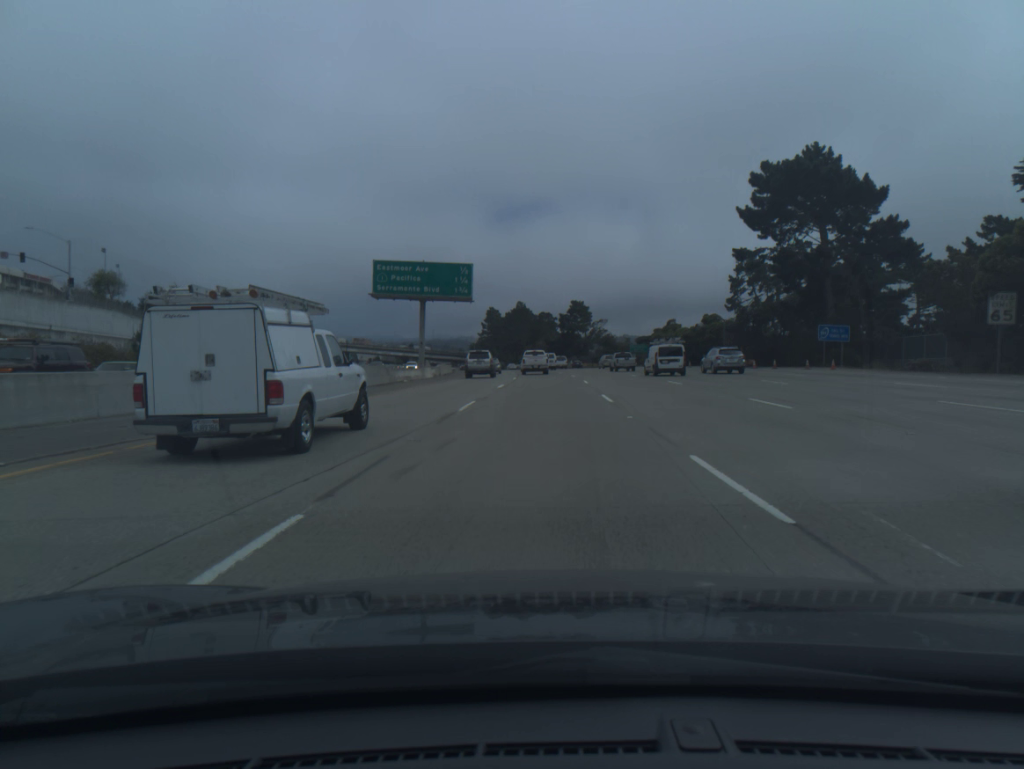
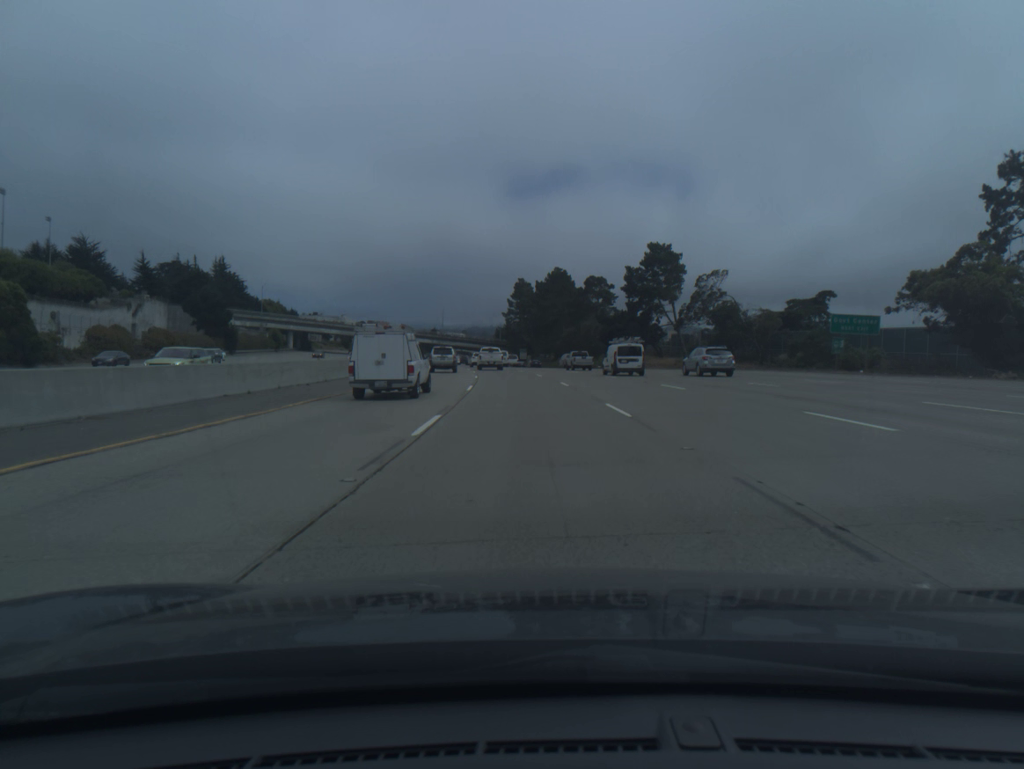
(-1.0, +78.1) m; -3°
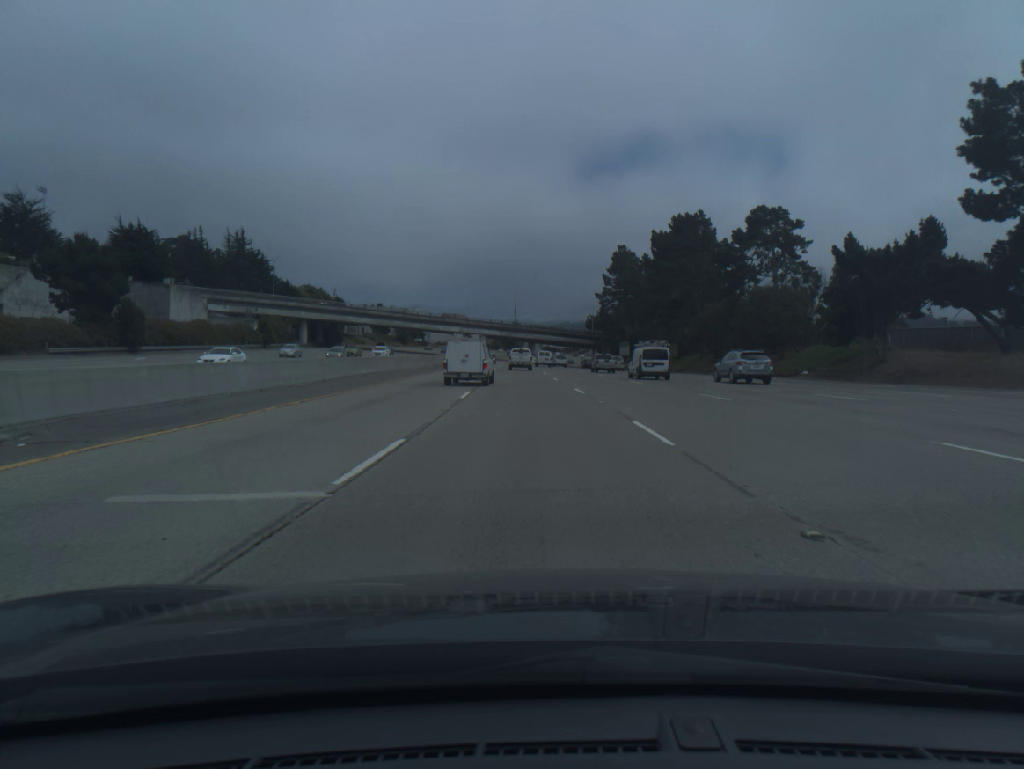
(-3.5, +62.9) m; -6°
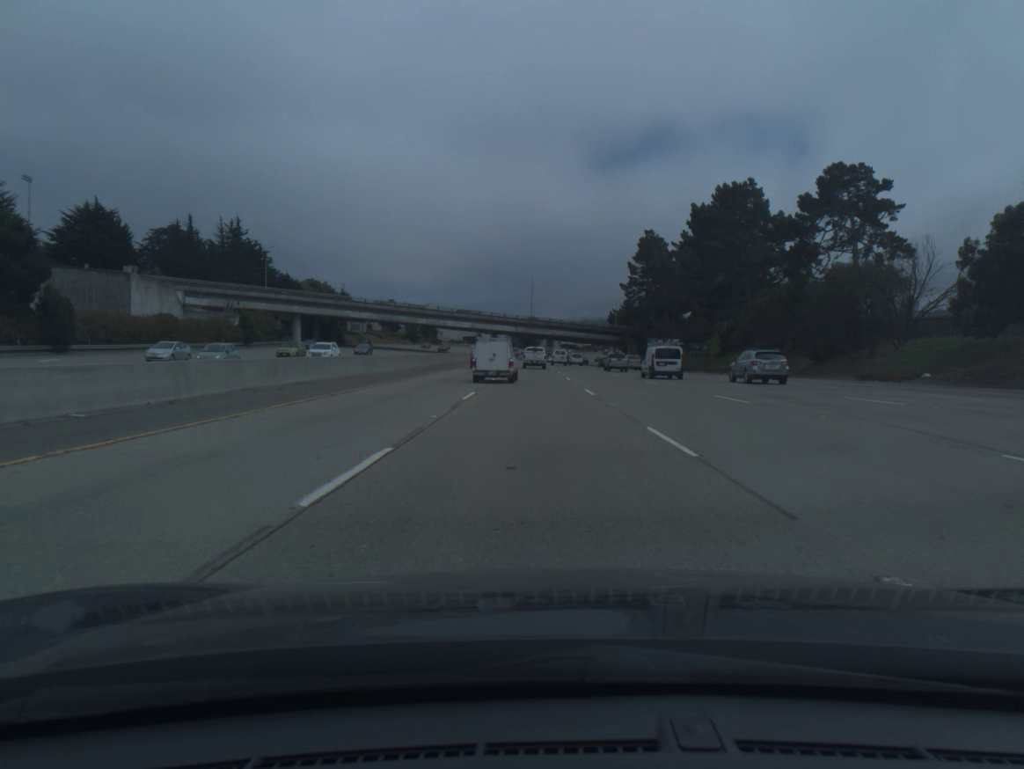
(-0.2, +15.8) m; -1°
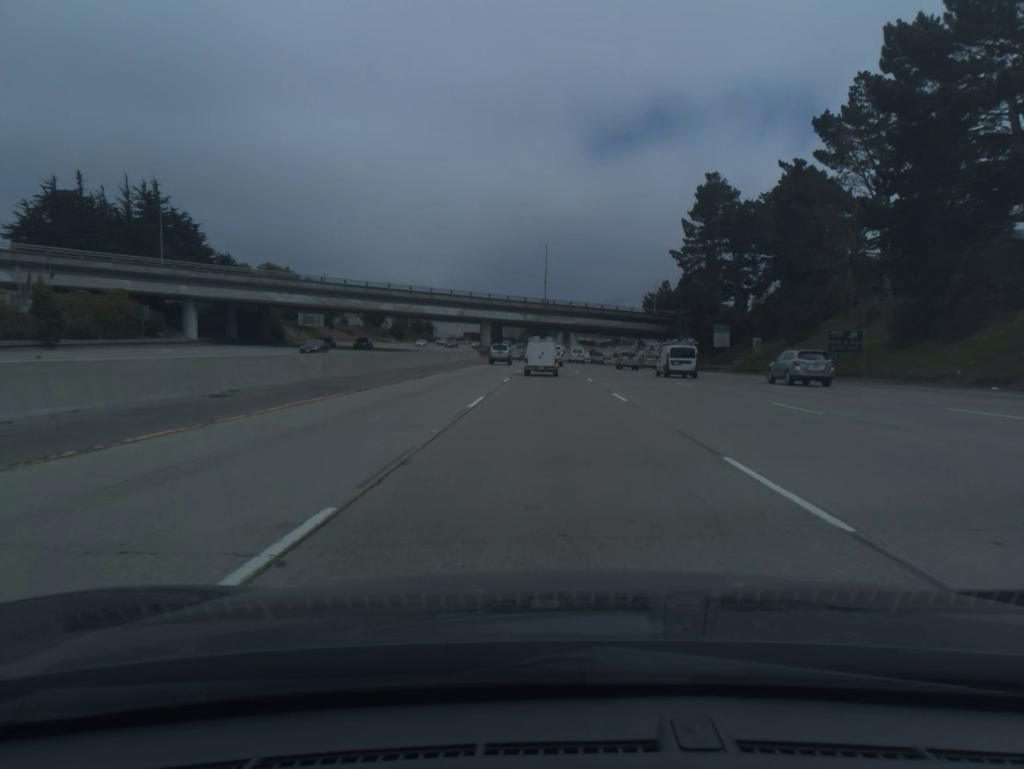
(-0.8, +47.5) m; -1°
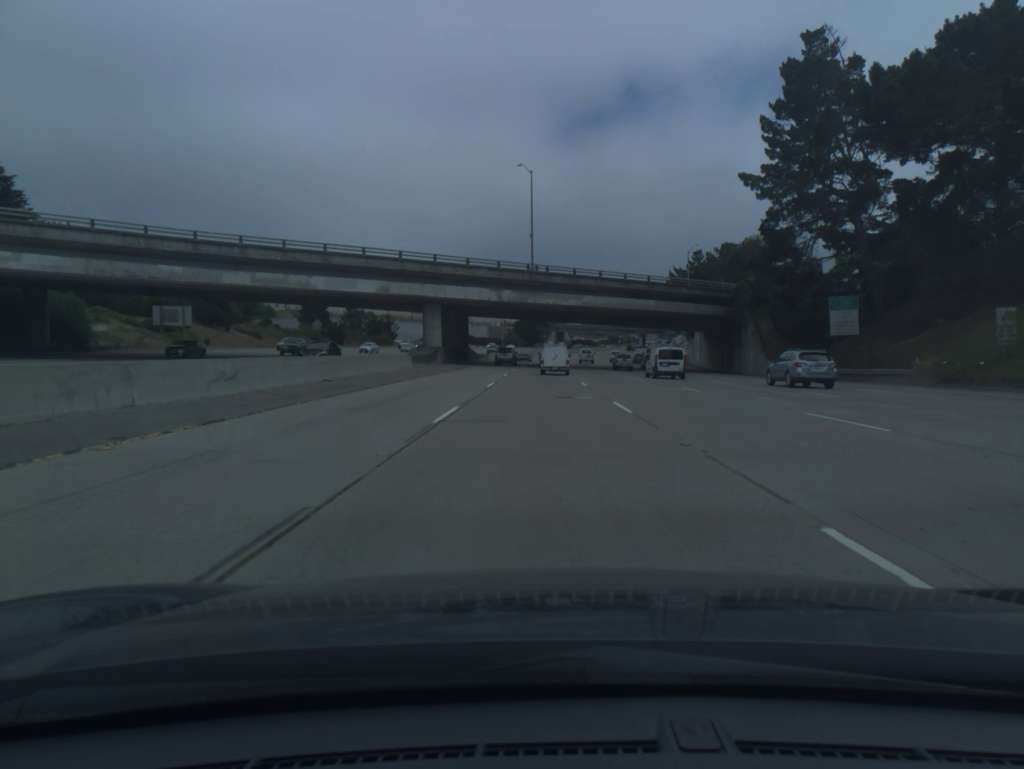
(+0.4, +47.5) m; +1°
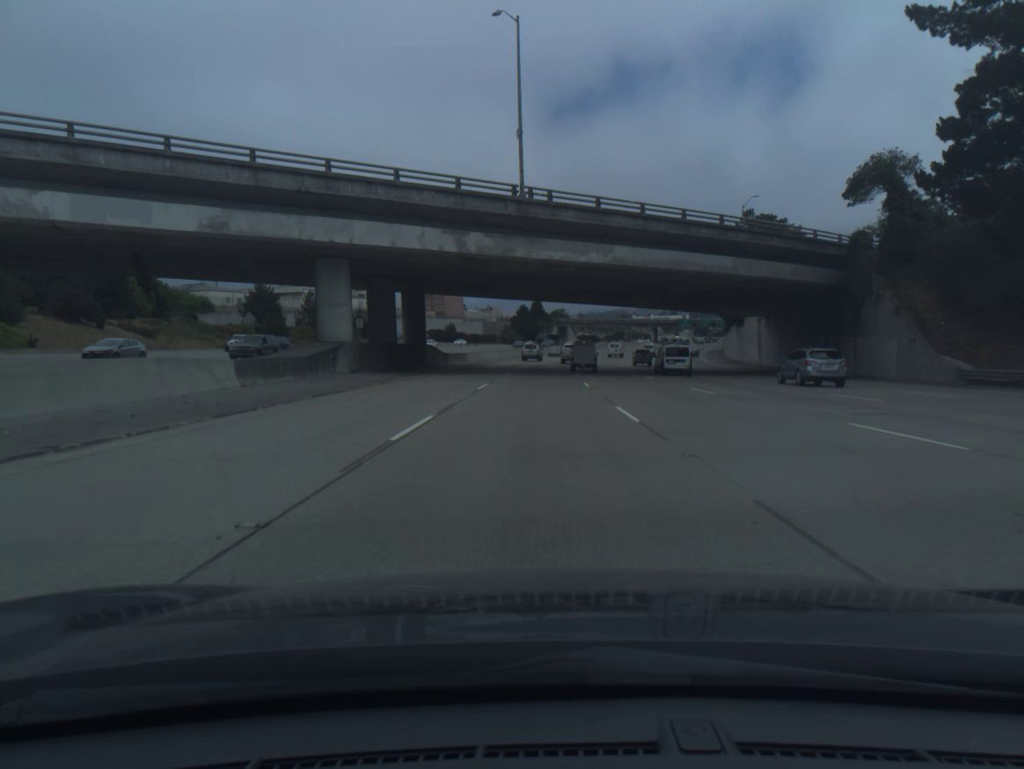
(0.0, +31.7) m; 0°
